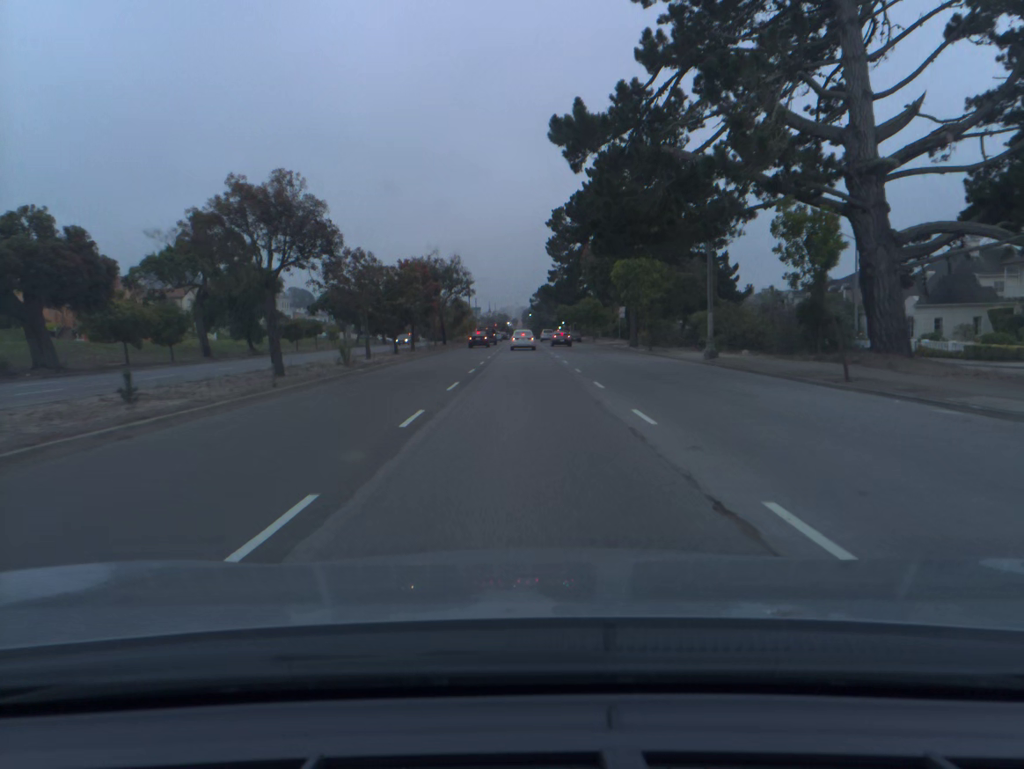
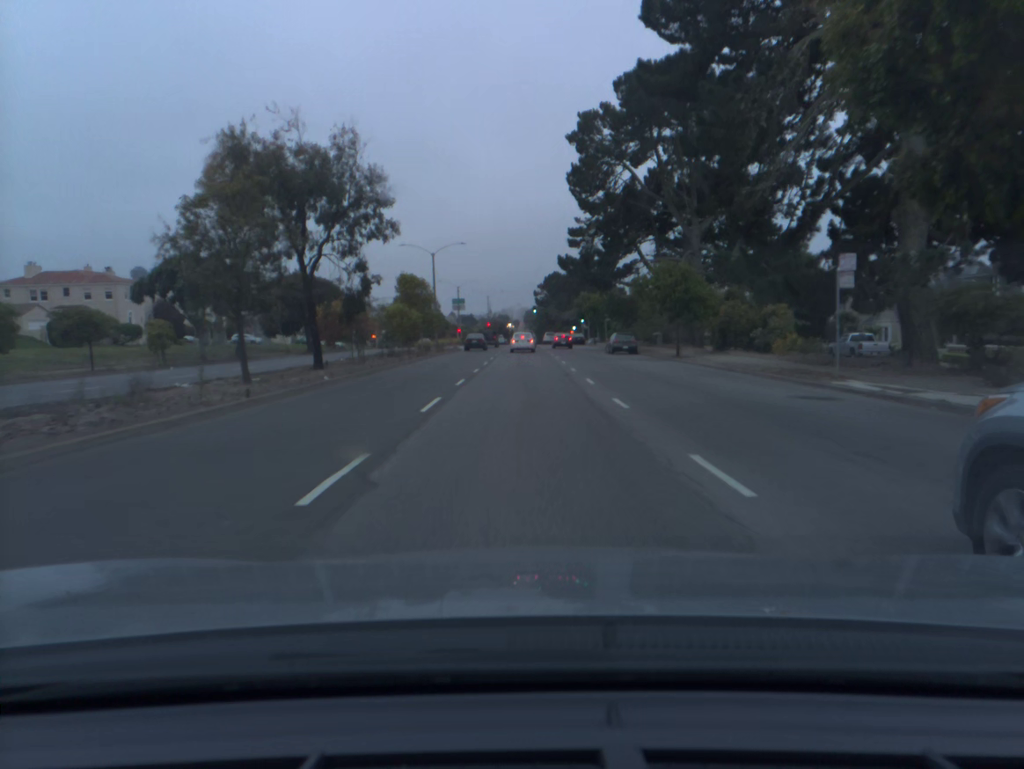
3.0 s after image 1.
(0.0, +48.6) m; 0°
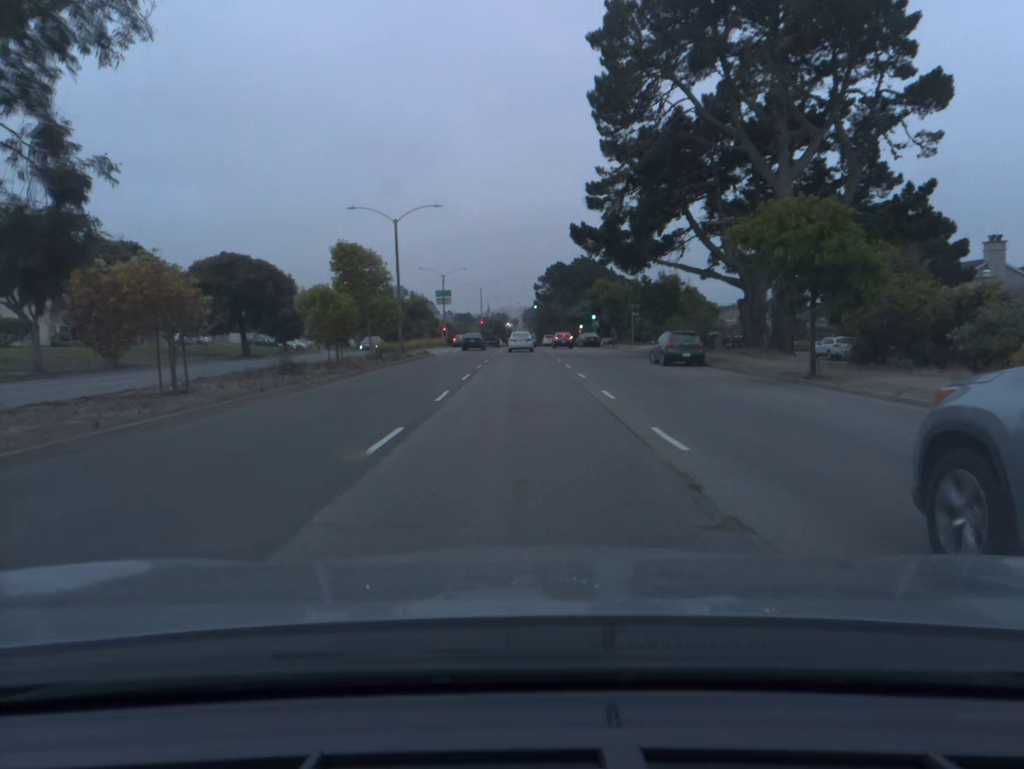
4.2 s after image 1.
(0.0, +19.4) m; 0°
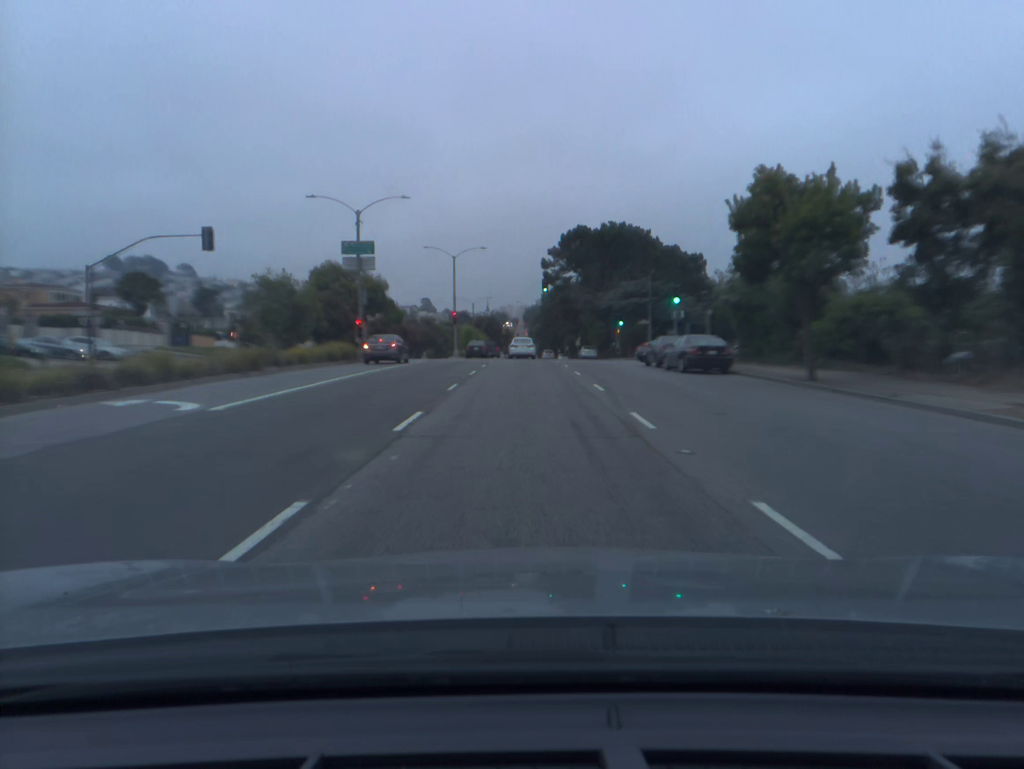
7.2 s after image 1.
(0.0, +48.7) m; 0°
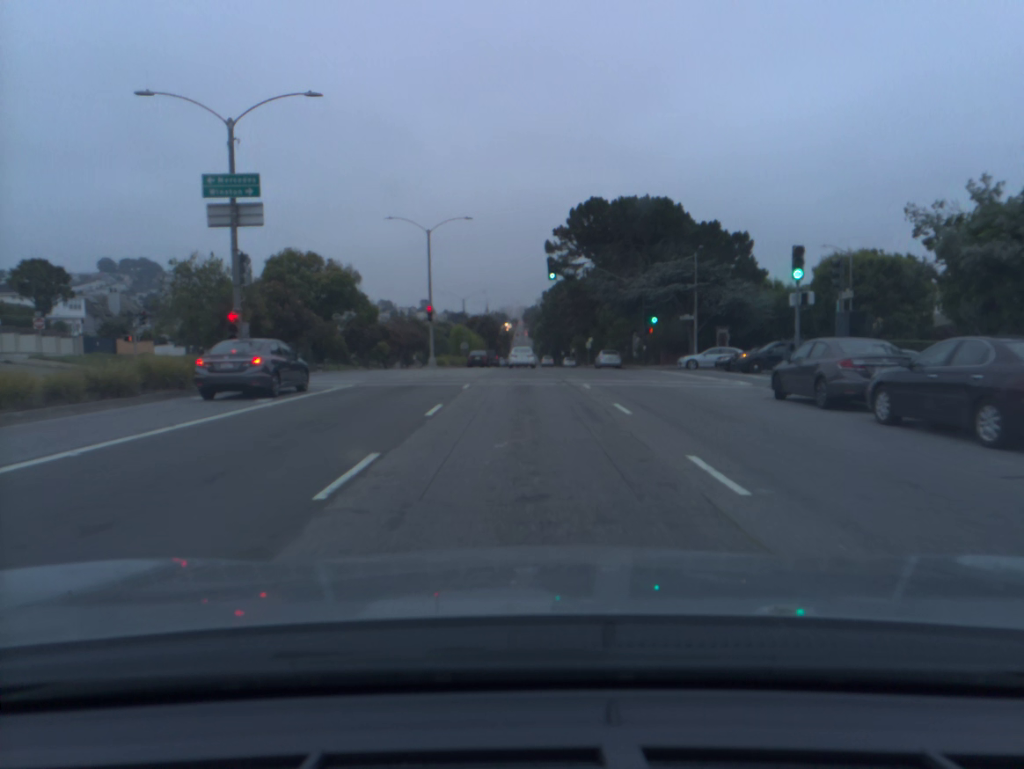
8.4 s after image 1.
(0.0, +19.5) m; 0°
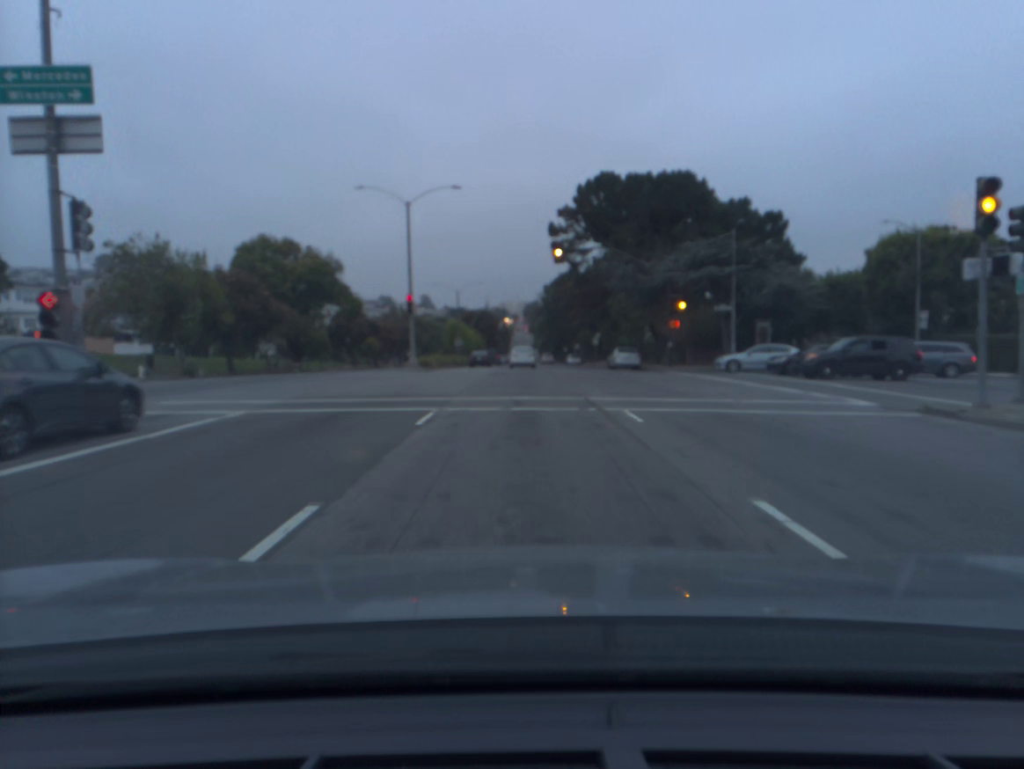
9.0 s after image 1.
(0.0, +9.8) m; 0°
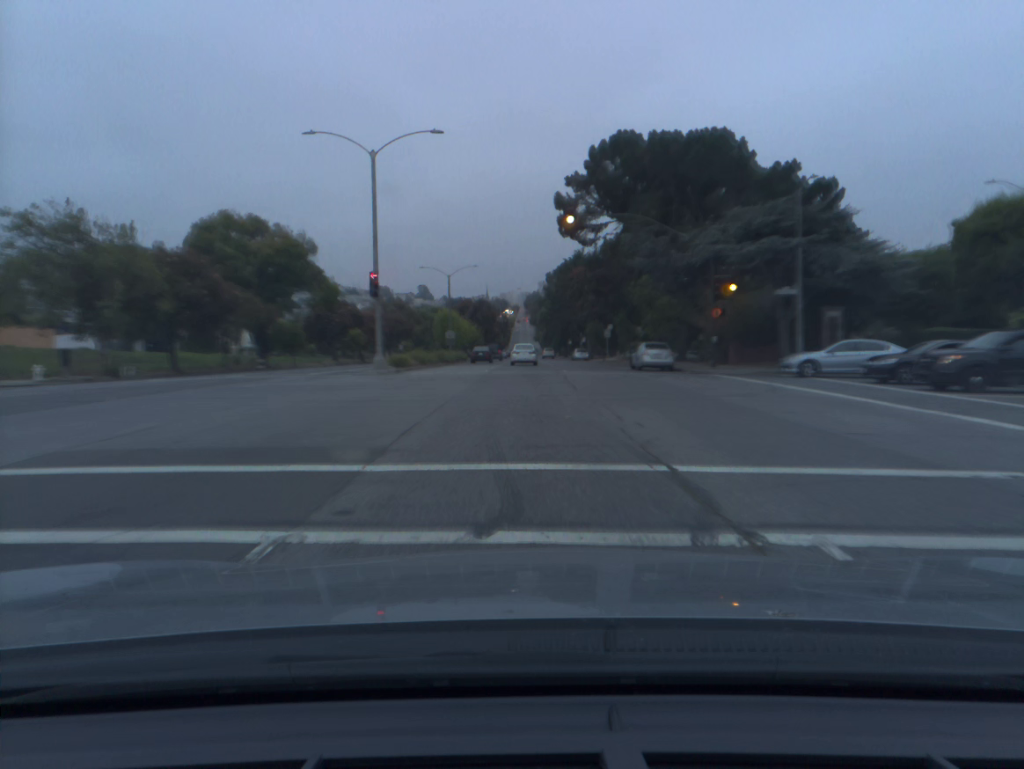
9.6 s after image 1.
(0.0, +9.8) m; 0°
